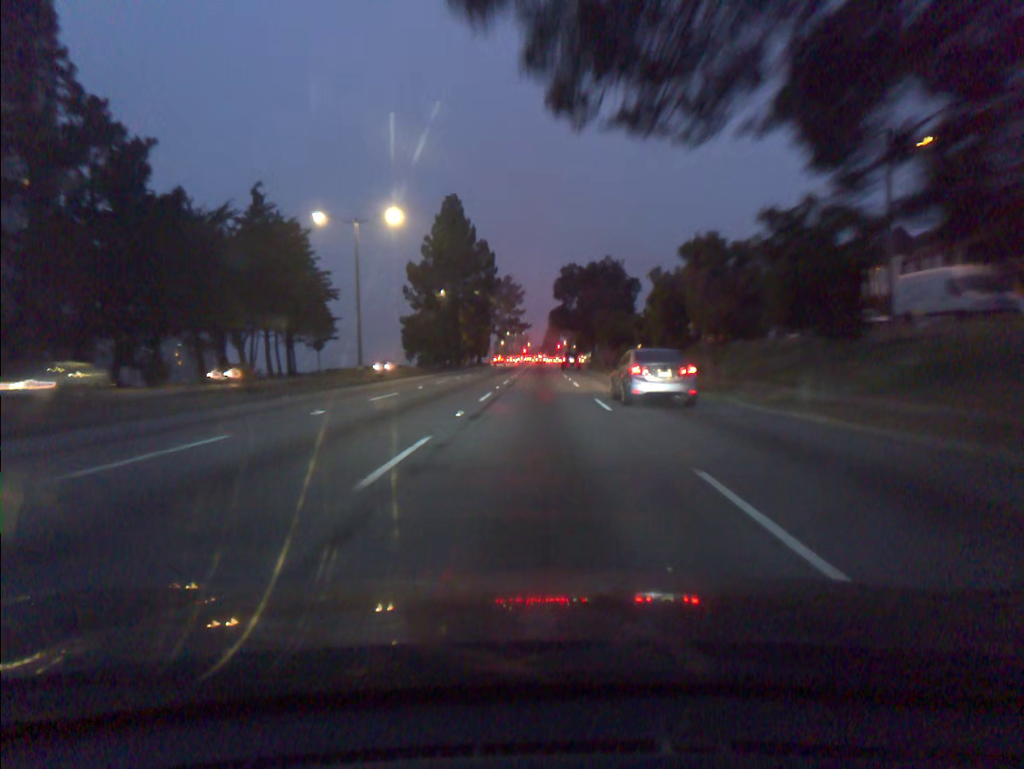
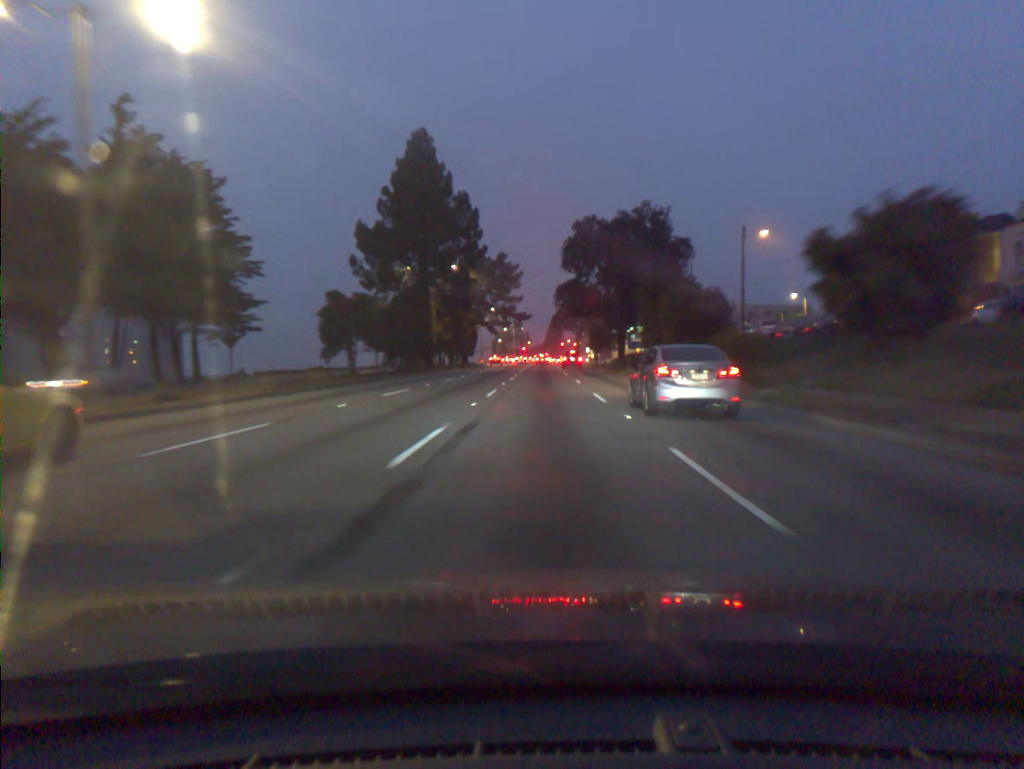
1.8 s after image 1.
(+0.1, +27.4) m; 0°
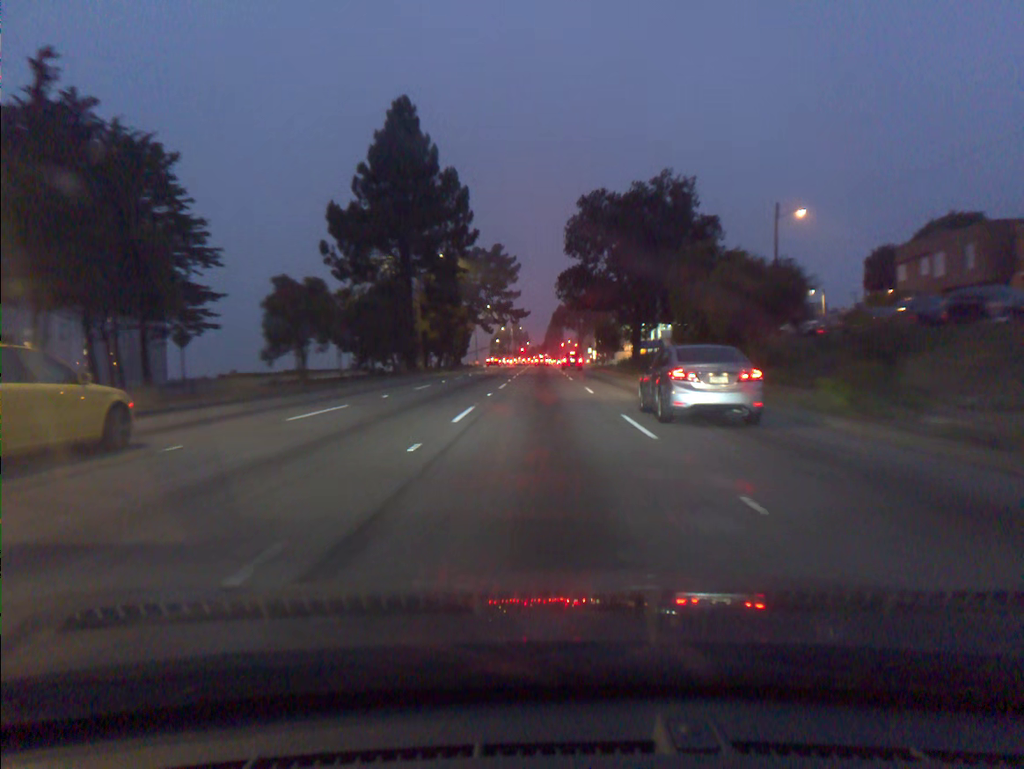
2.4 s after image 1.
(0.0, +8.9) m; 0°
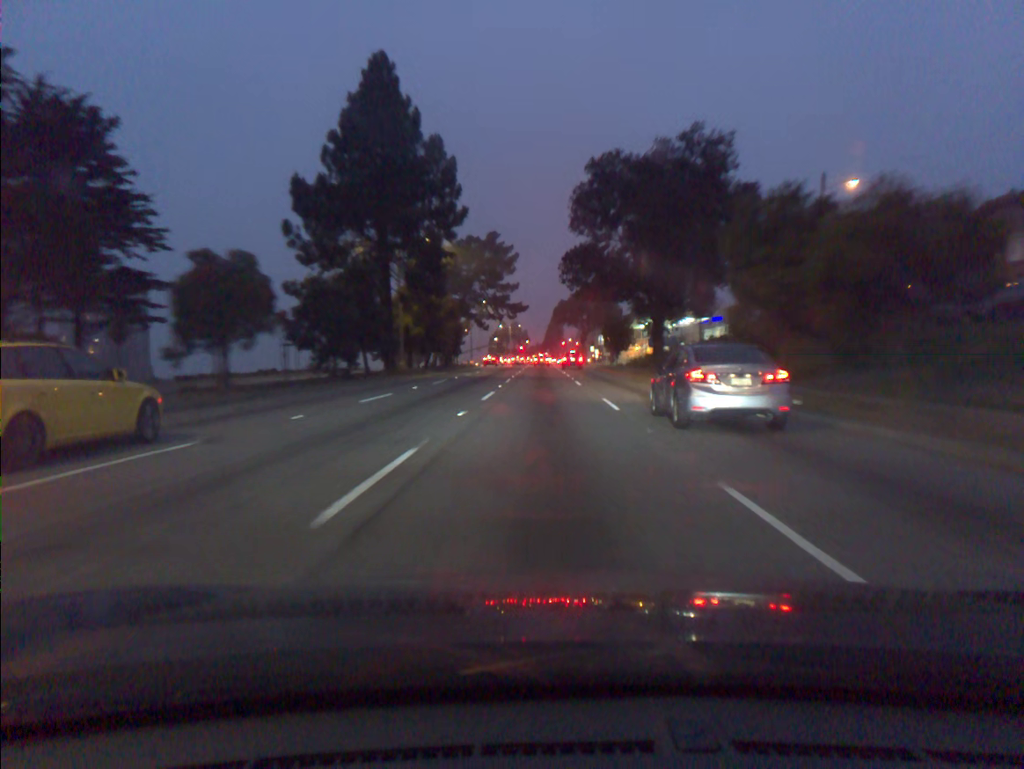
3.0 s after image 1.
(0.0, +8.7) m; 0°
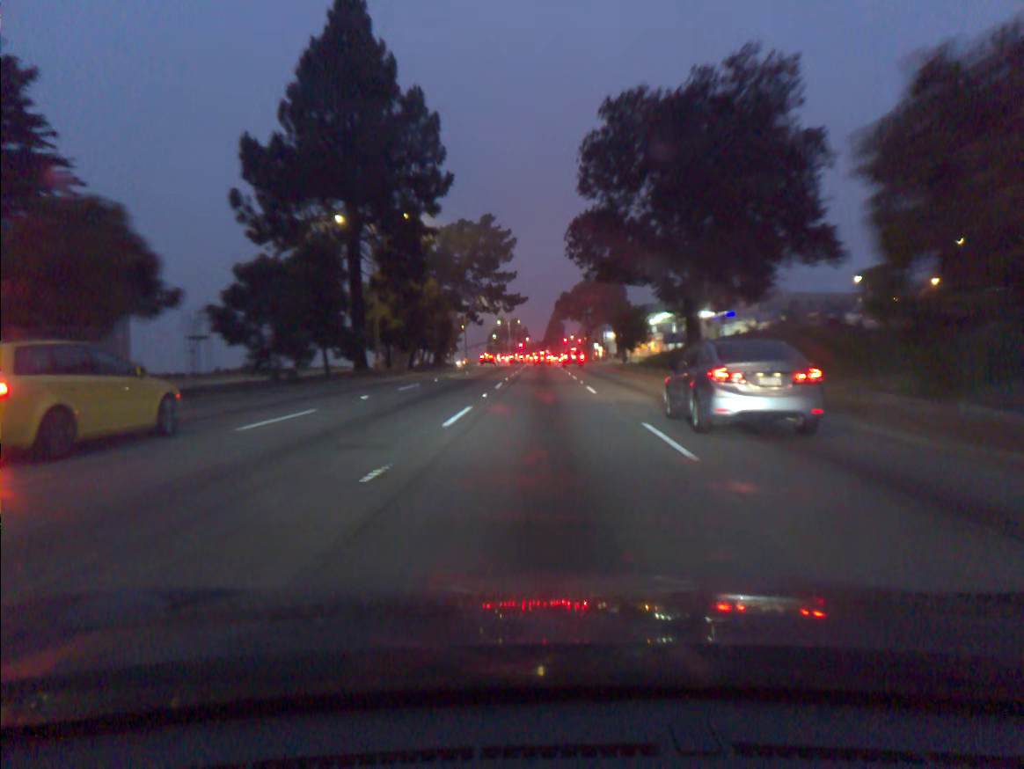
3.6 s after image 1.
(0.0, +8.5) m; 0°
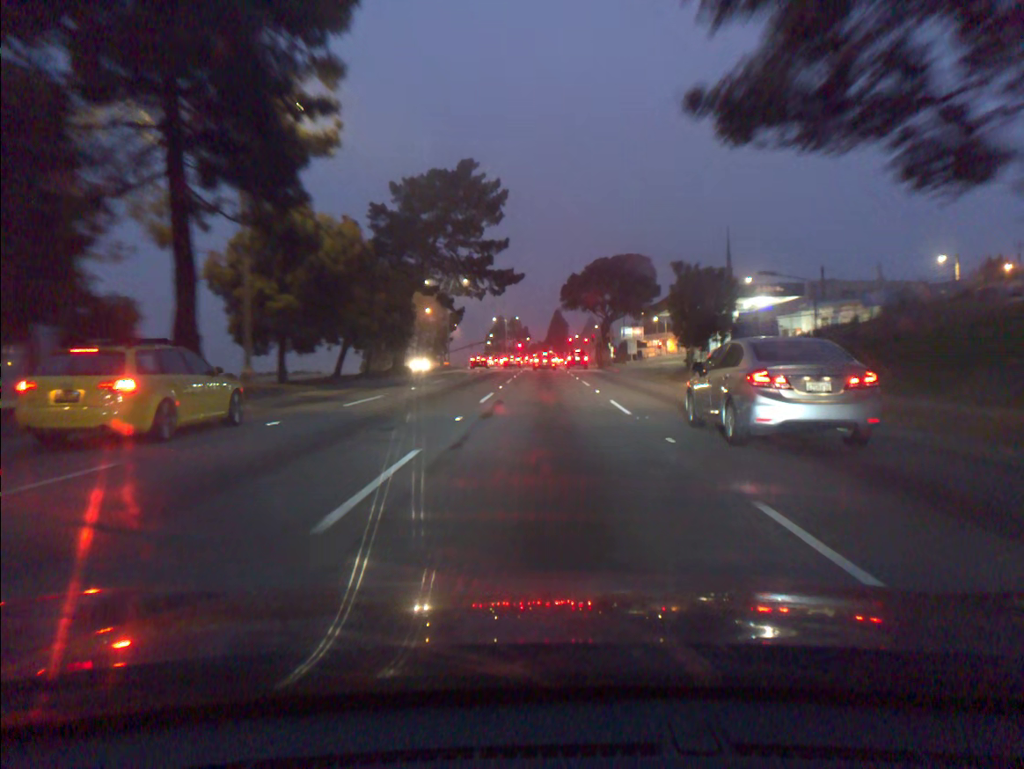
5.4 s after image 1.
(0.0, +22.4) m; 0°
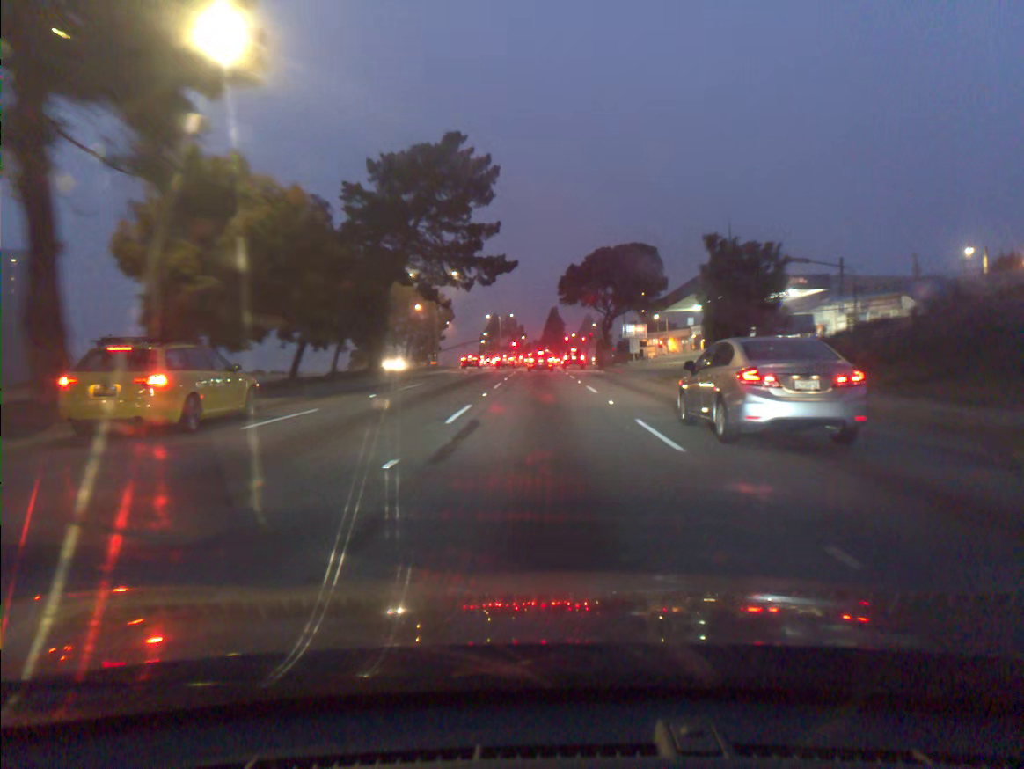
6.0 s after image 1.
(0.0, +6.3) m; 0°
